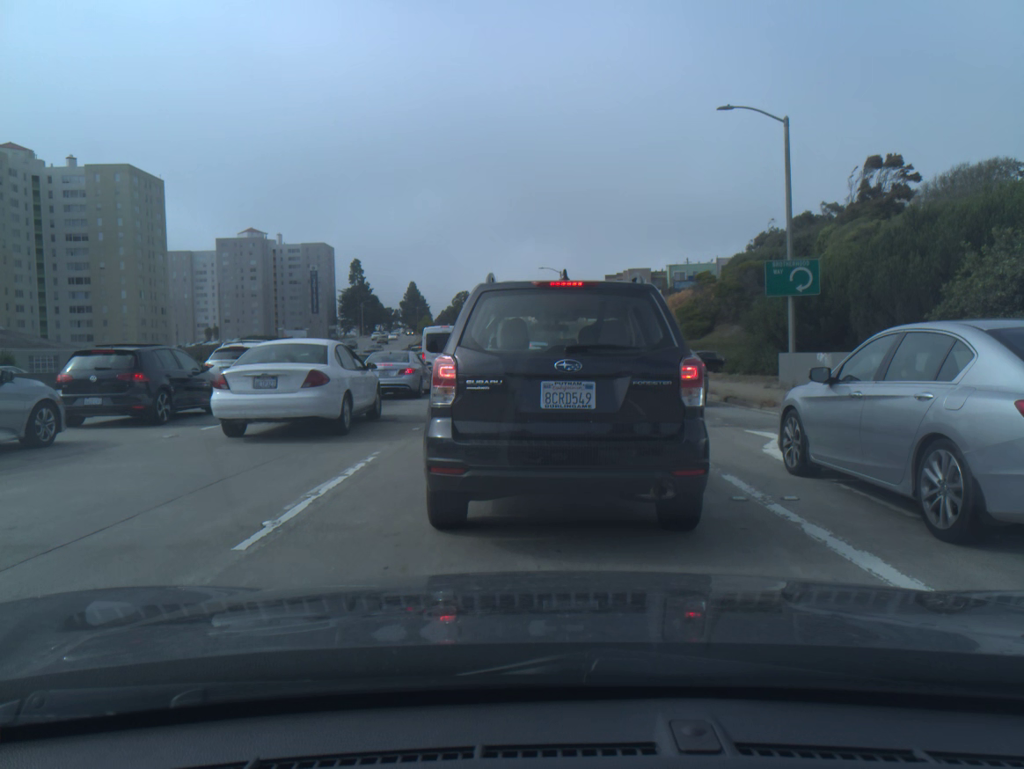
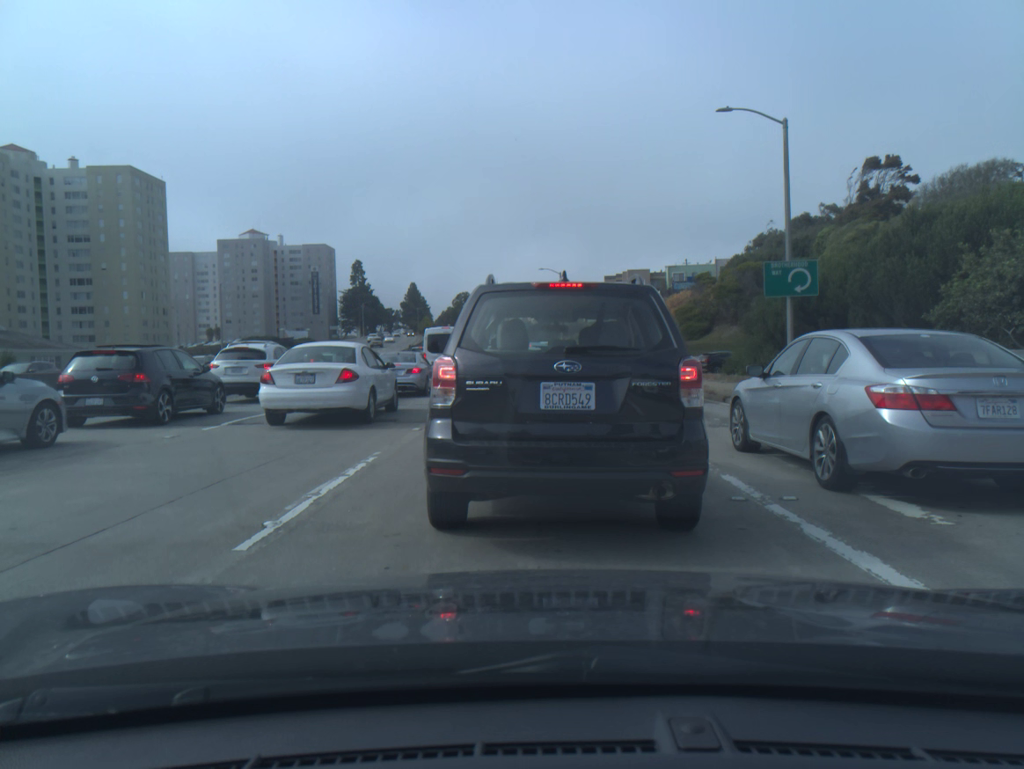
(0.0, 0.0) m; 0°
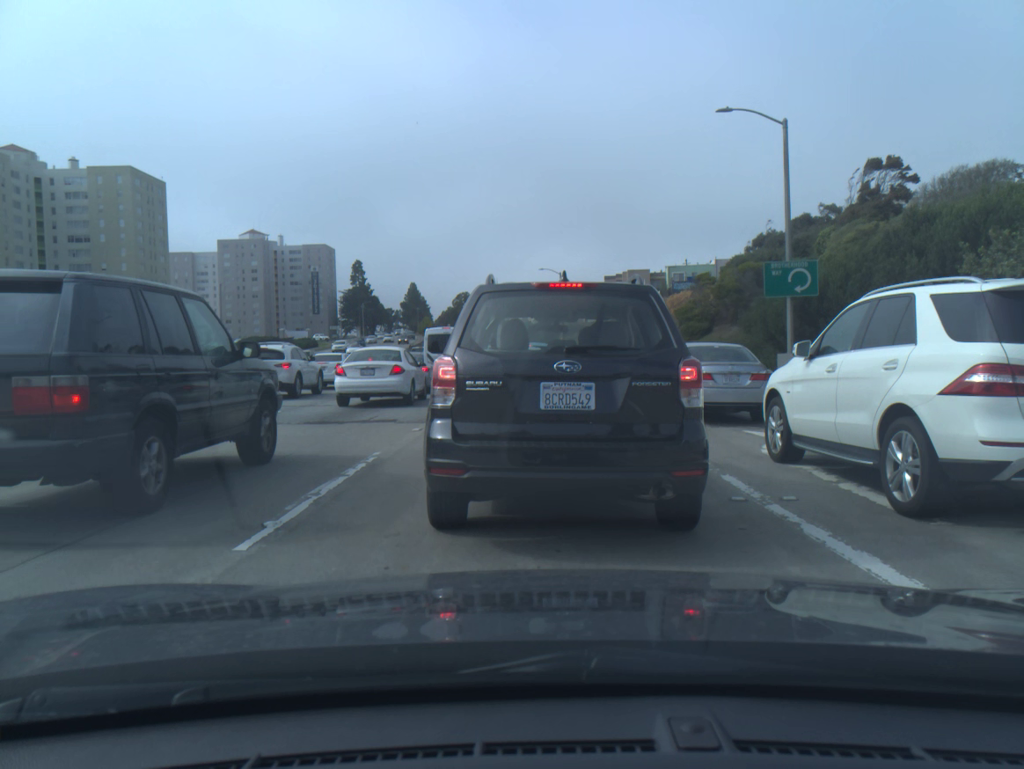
(0.0, 0.0) m; 0°
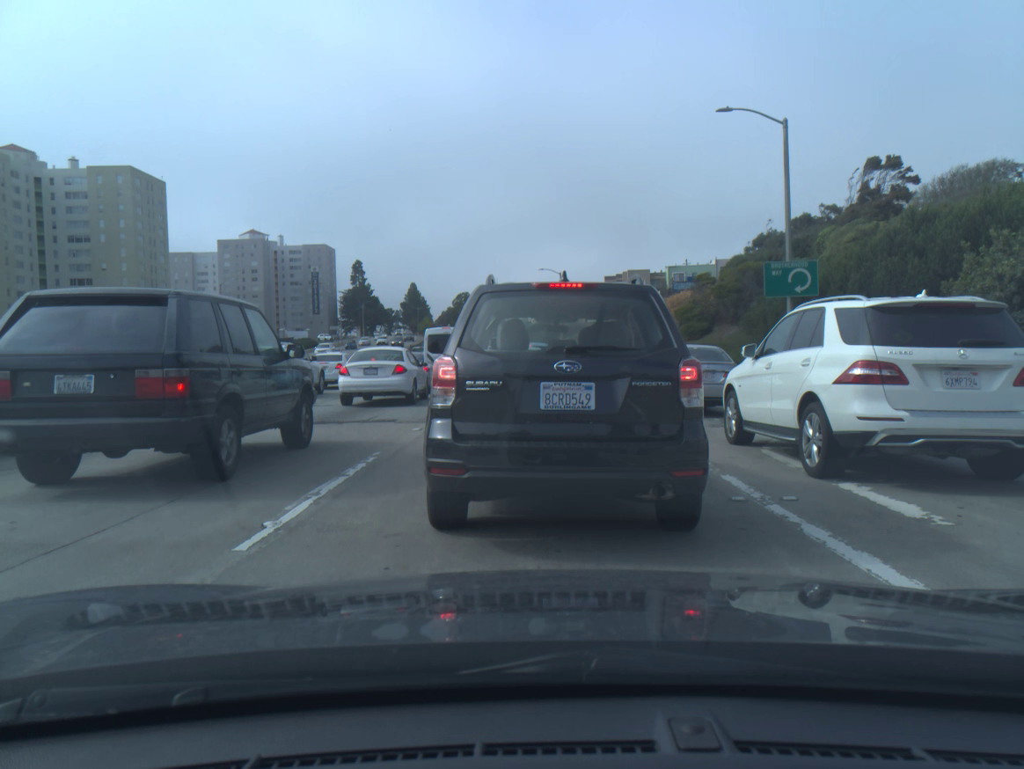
(0.0, 0.0) m; 0°
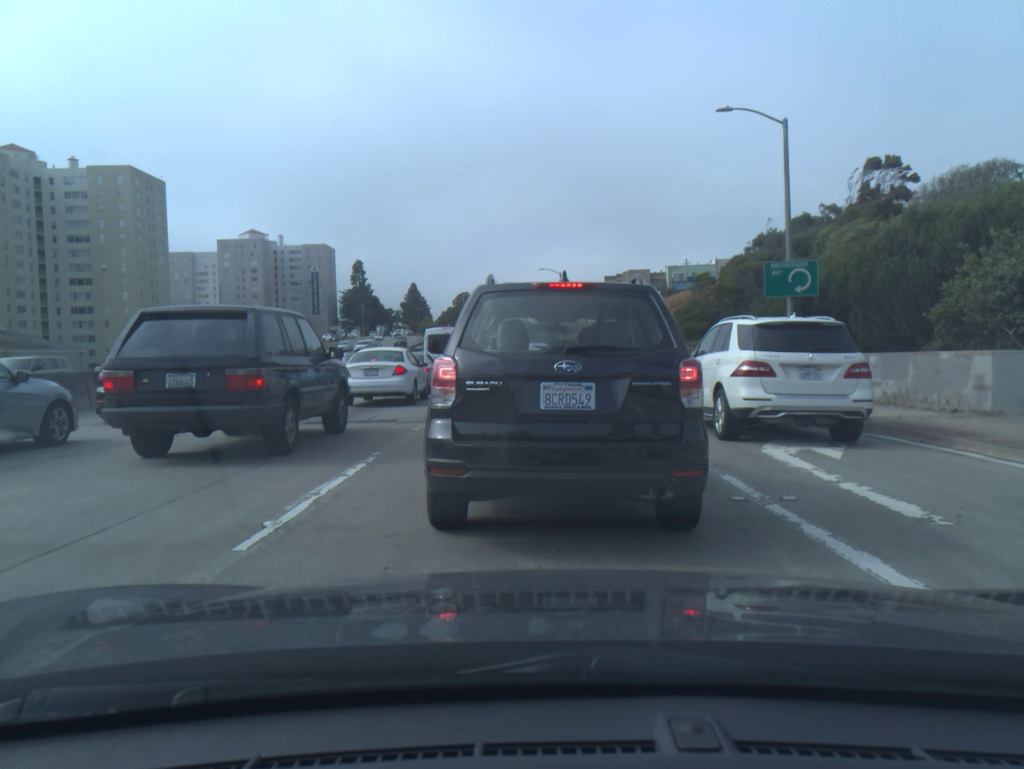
(0.0, 0.0) m; 0°
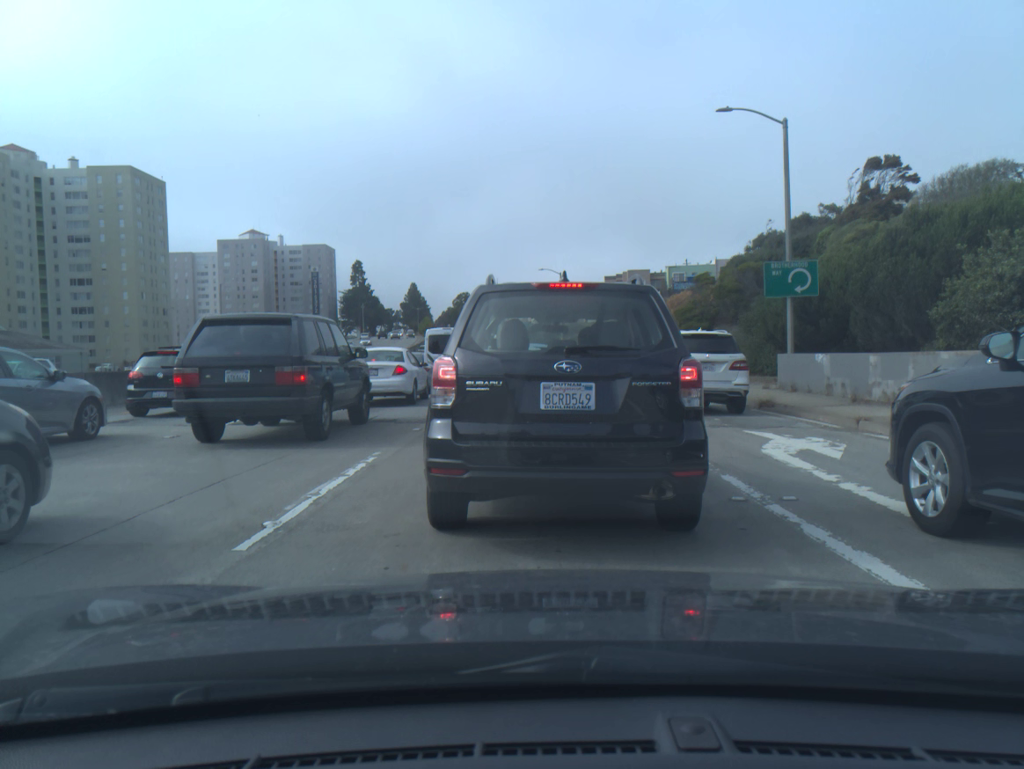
(0.0, 0.0) m; 0°
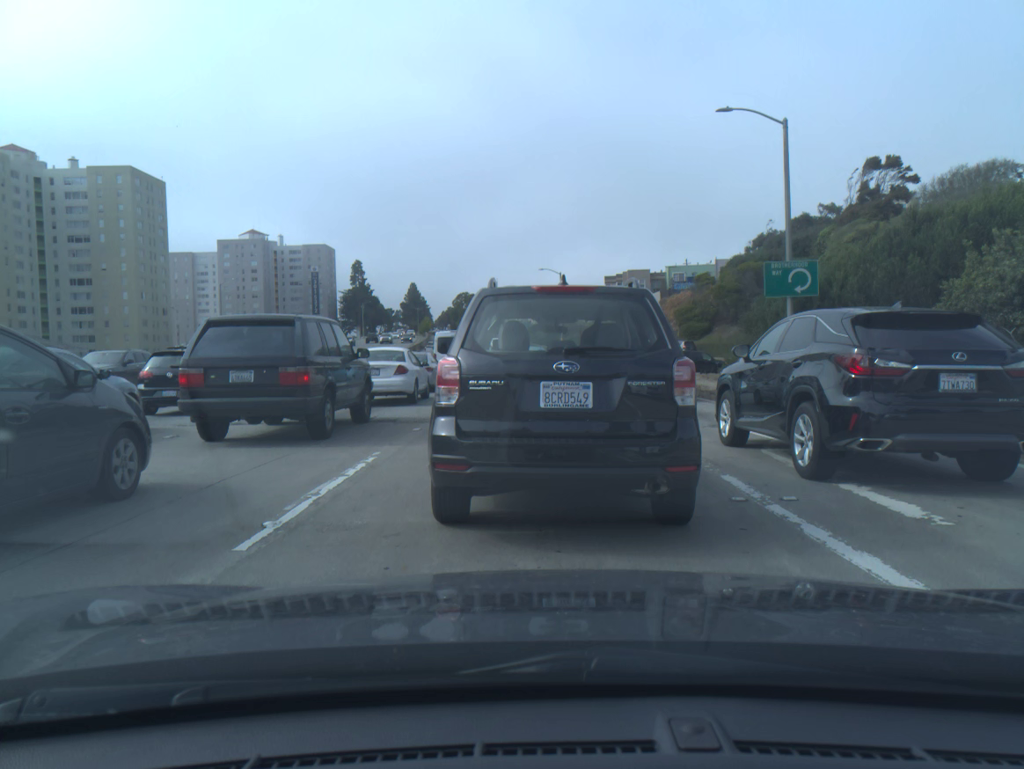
(0.0, 0.0) m; 0°
